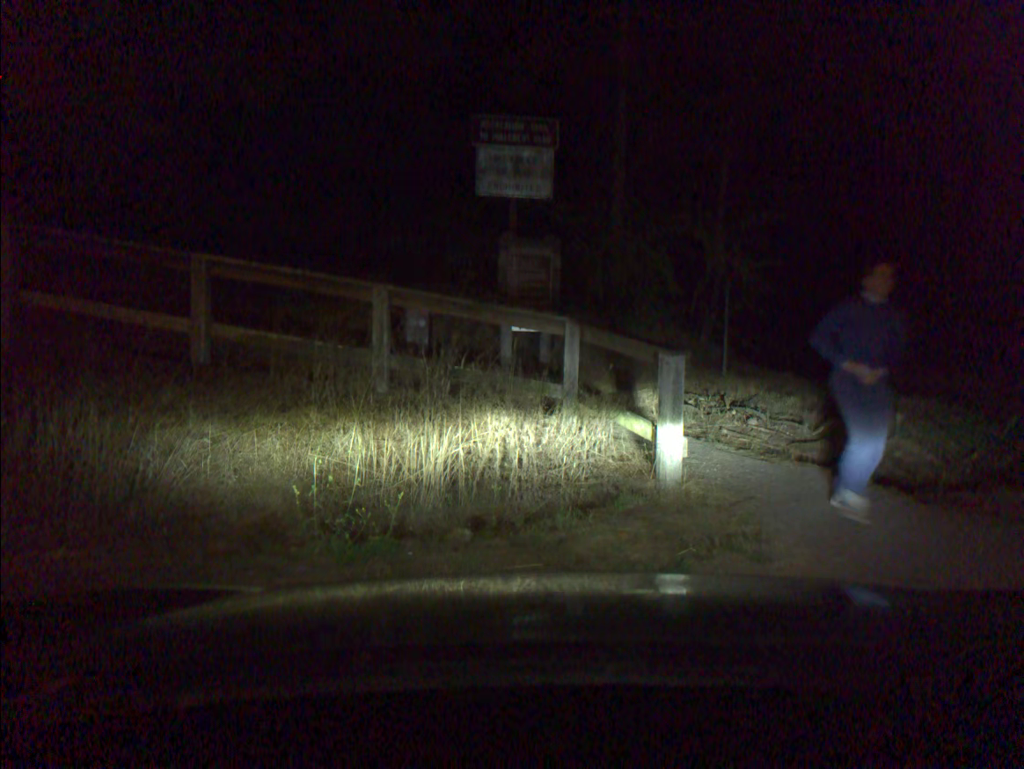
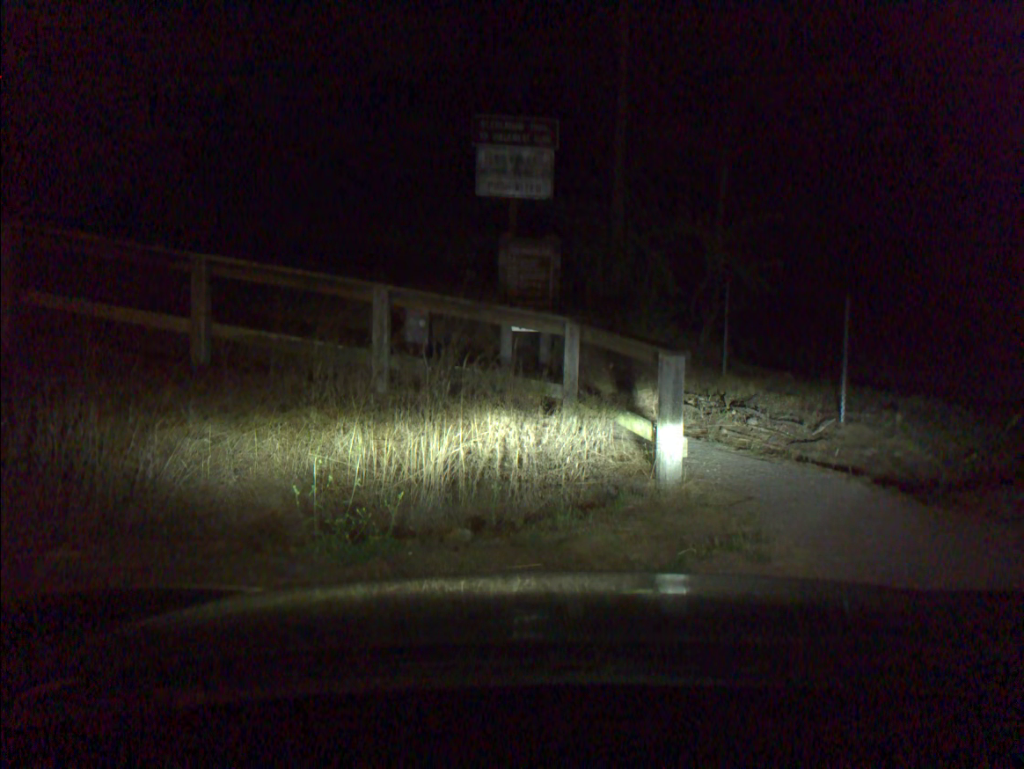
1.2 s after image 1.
(0.0, 0.0) m; 0°
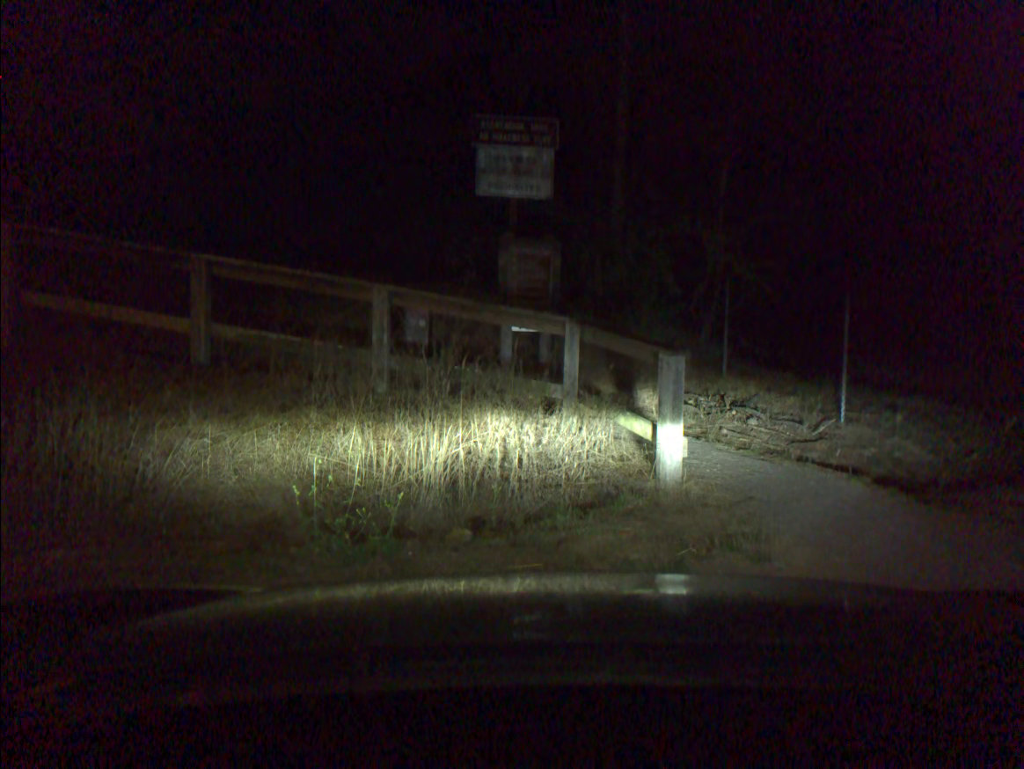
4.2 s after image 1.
(0.0, 0.0) m; 0°
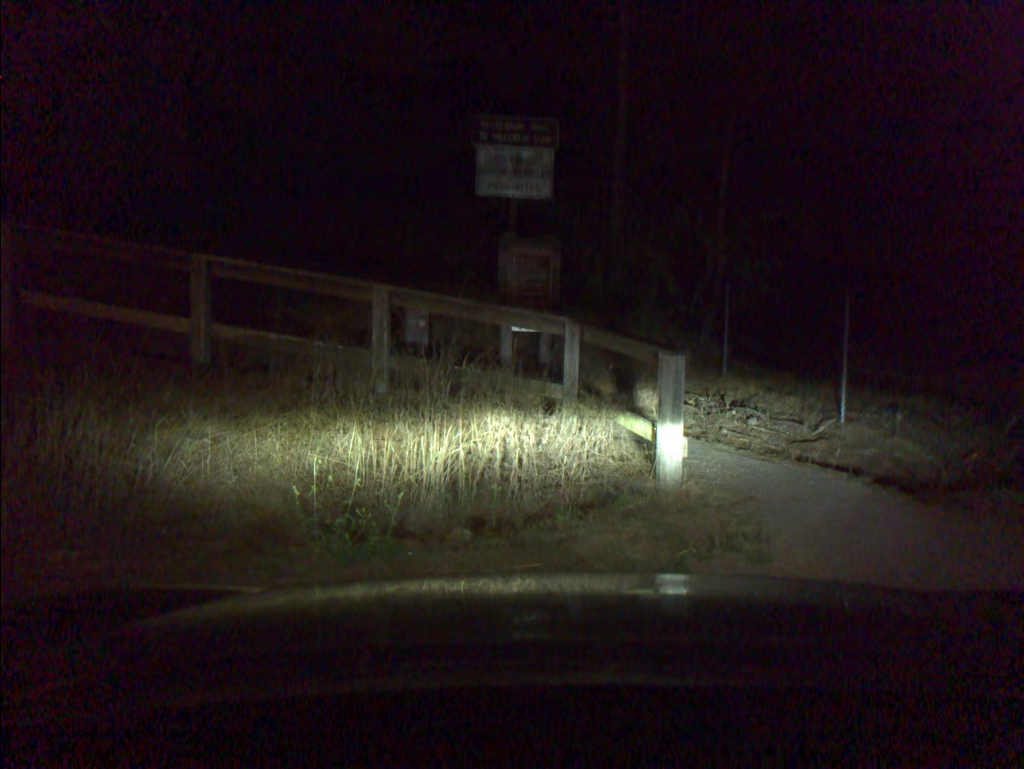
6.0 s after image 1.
(0.0, 0.0) m; 0°
